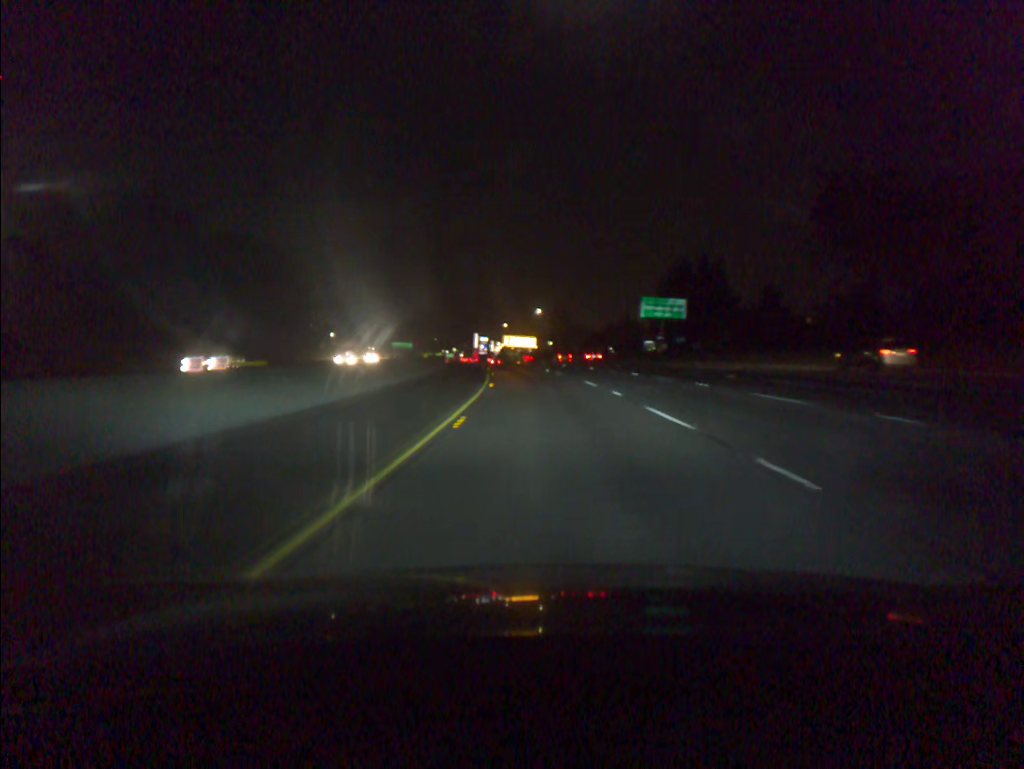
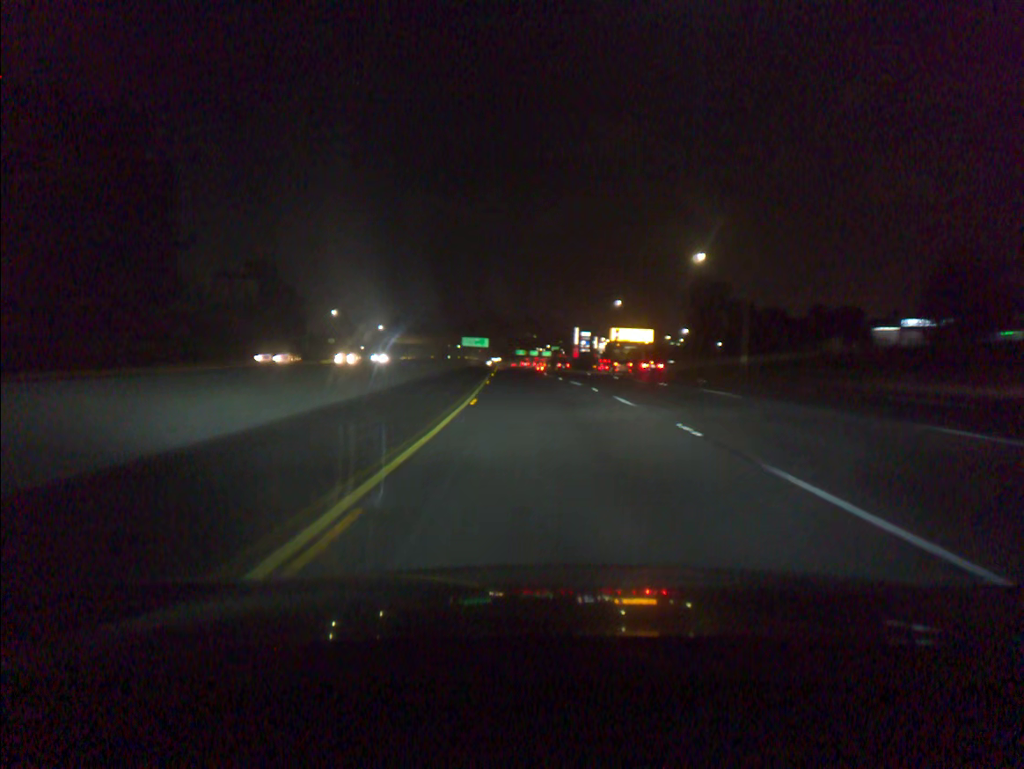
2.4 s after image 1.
(-5.3, +81.0) m; -7°
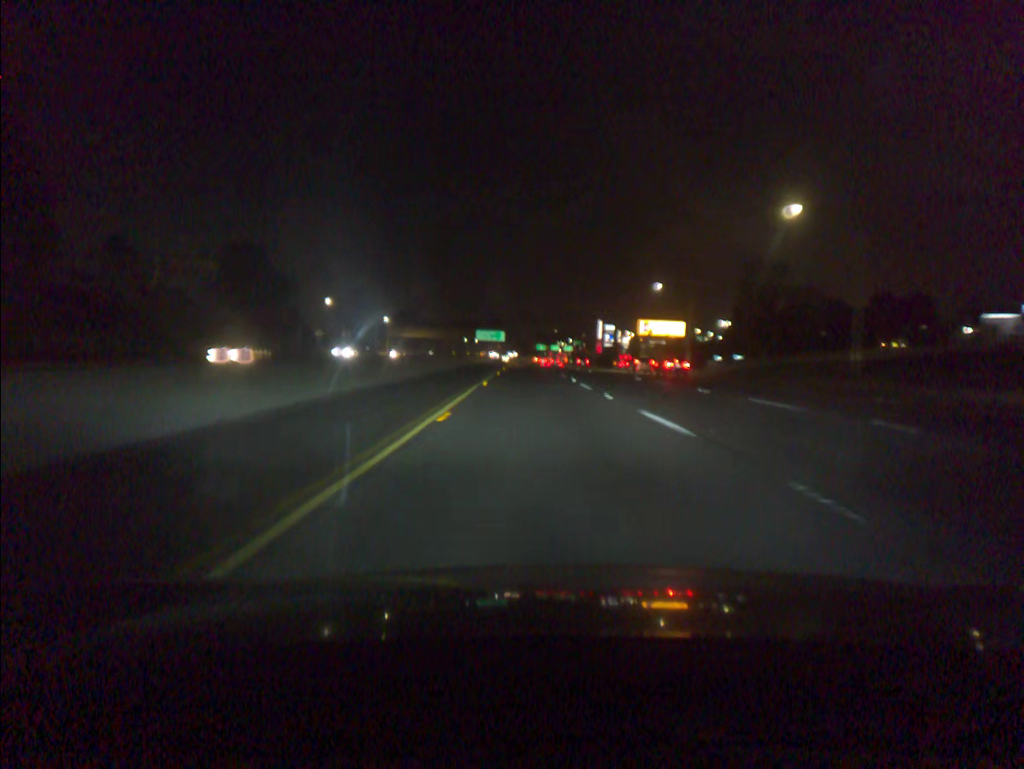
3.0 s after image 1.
(-0.3, +20.3) m; -2°
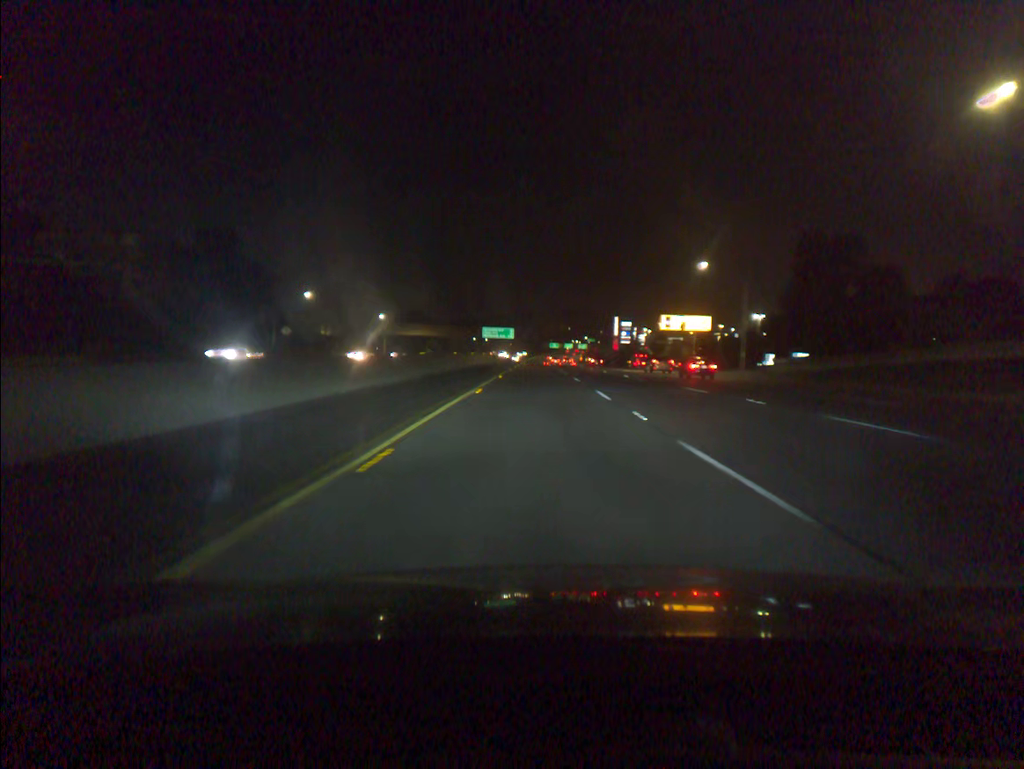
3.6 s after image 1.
(-0.2, +20.3) m; -1°
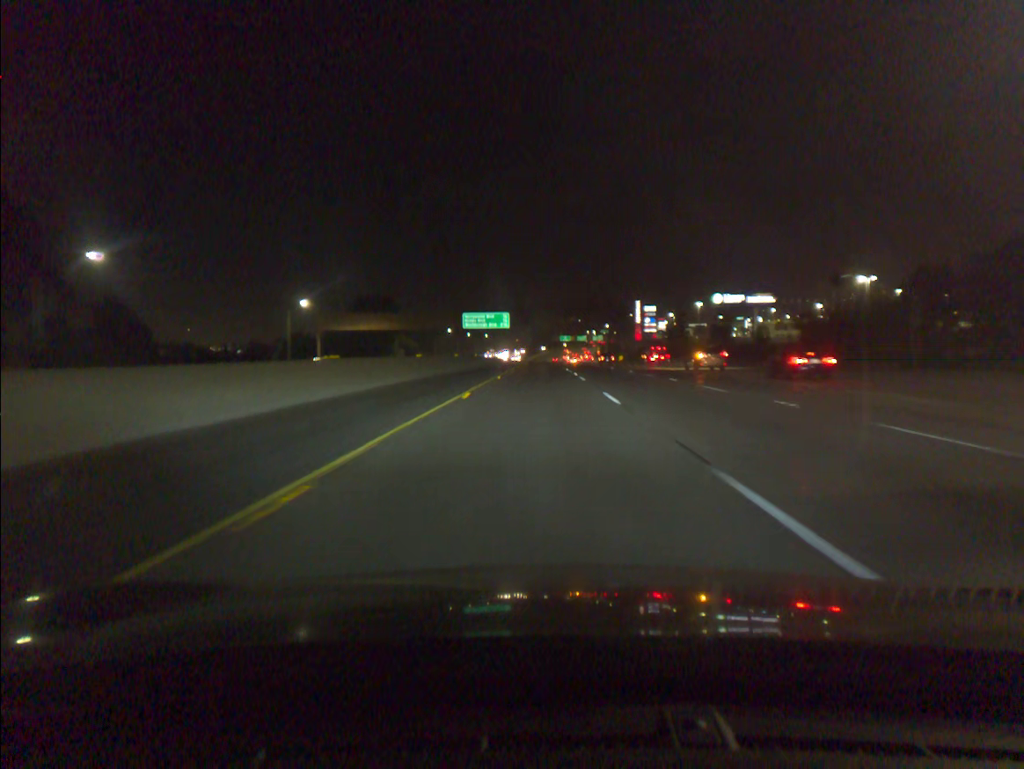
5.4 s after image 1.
(-0.3, +60.9) m; -1°
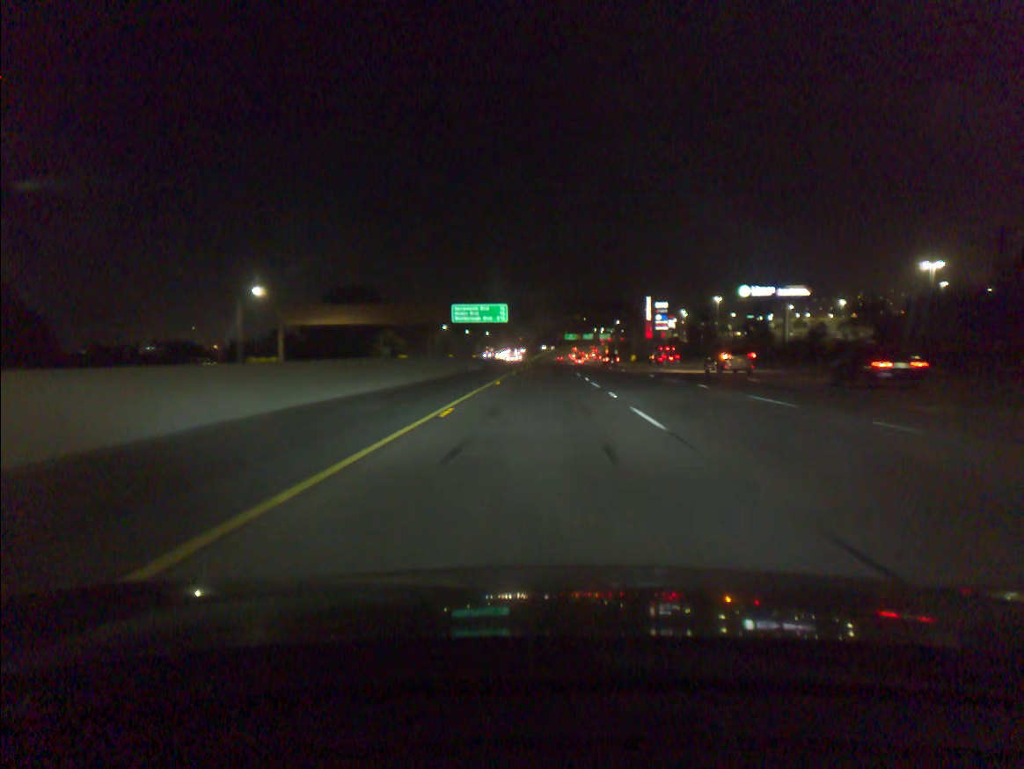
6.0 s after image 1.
(-0.1, +20.3) m; 0°
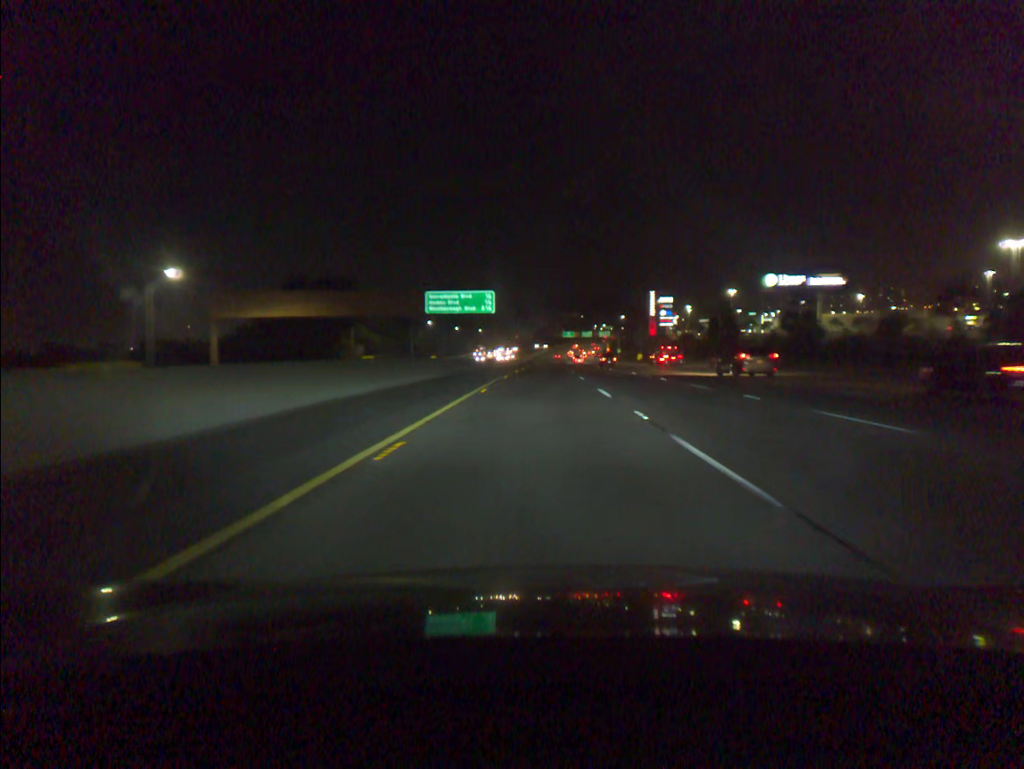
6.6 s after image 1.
(0.0, +20.3) m; 0°
